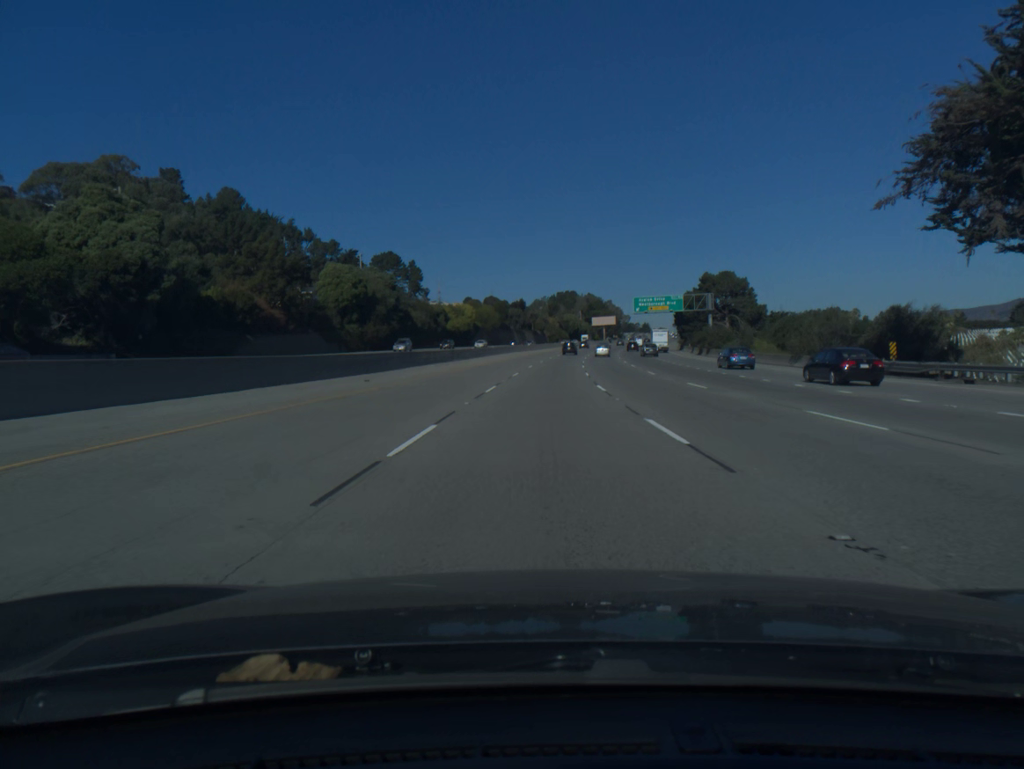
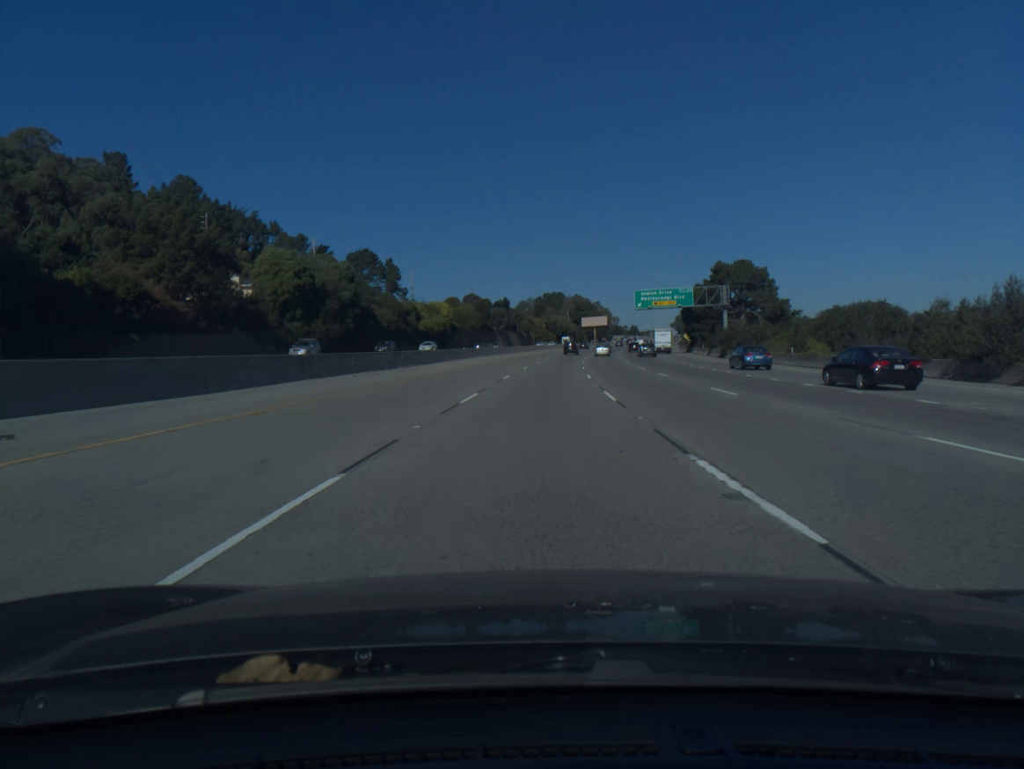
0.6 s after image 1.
(+0.2, +20.0) m; +1°
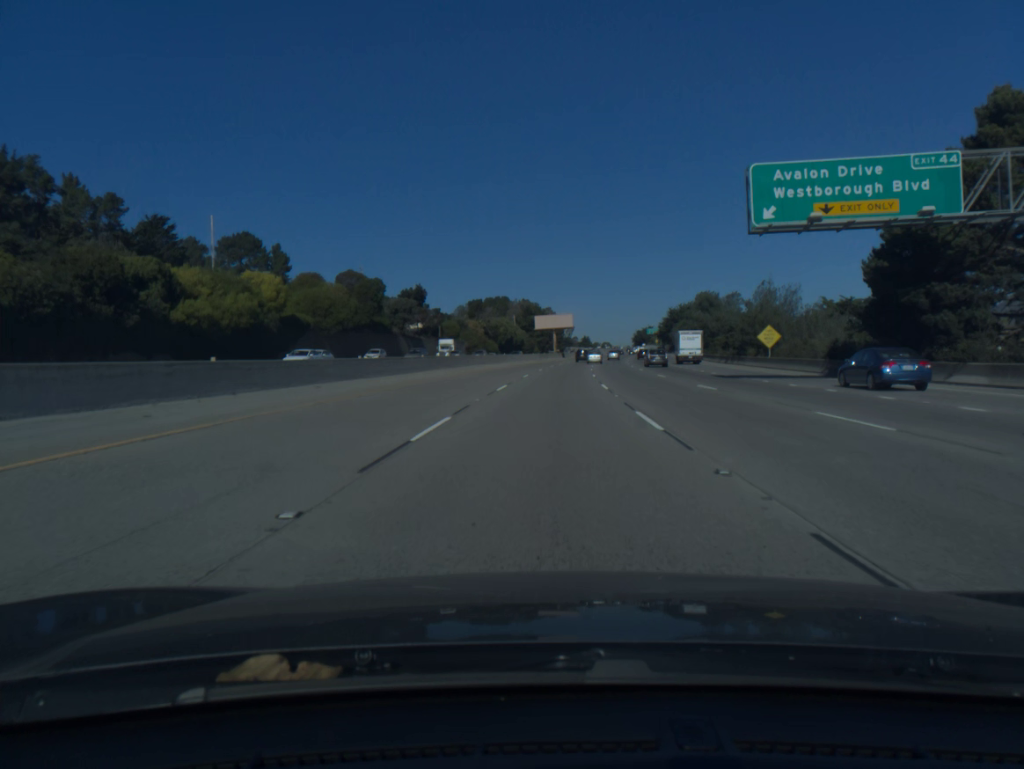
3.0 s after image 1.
(+2.6, +80.1) m; +4°
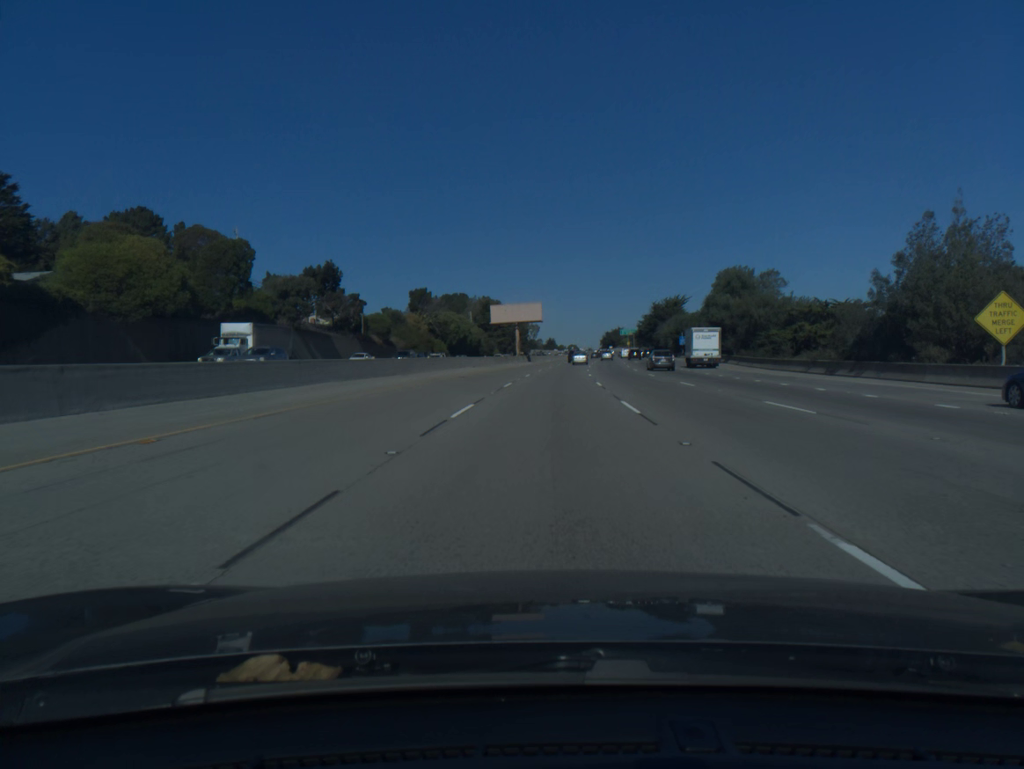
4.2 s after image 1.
(+0.9, +40.2) m; +3°
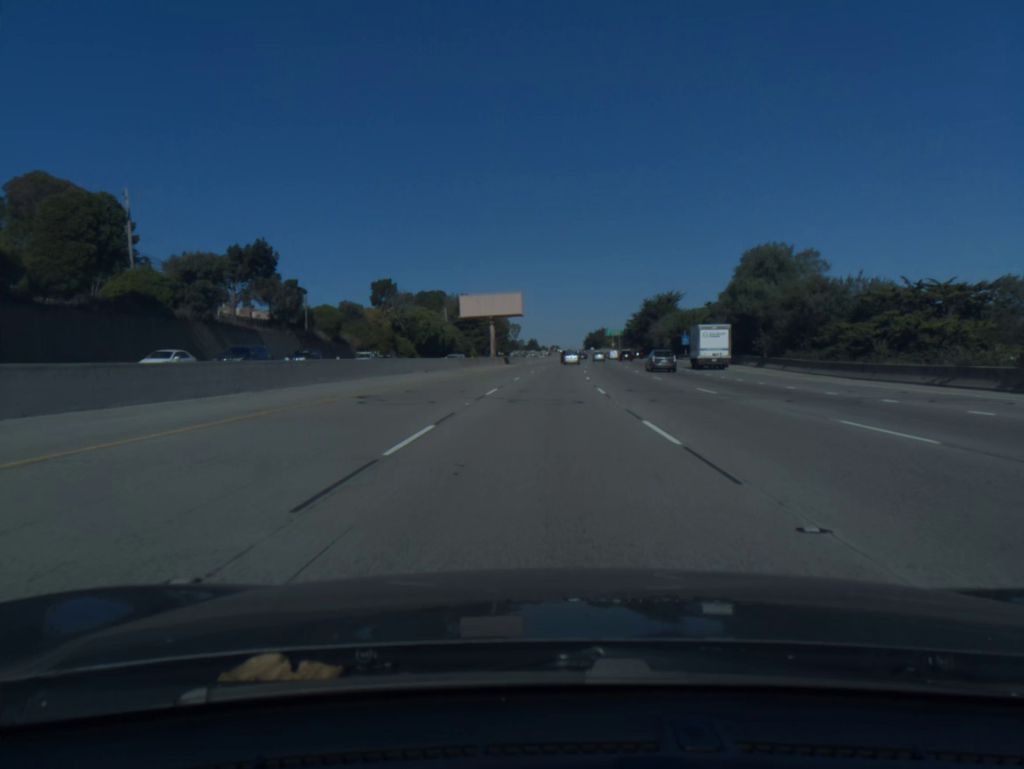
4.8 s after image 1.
(+0.2, +20.1) m; +1°
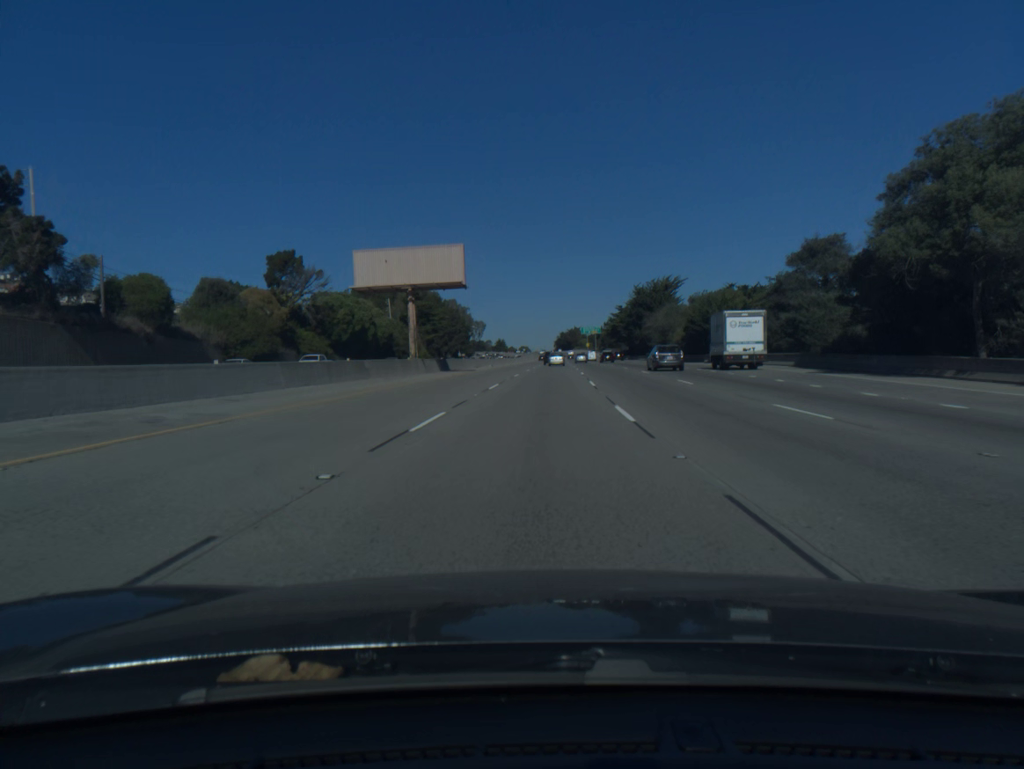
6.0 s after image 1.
(+0.9, +40.4) m; +2°
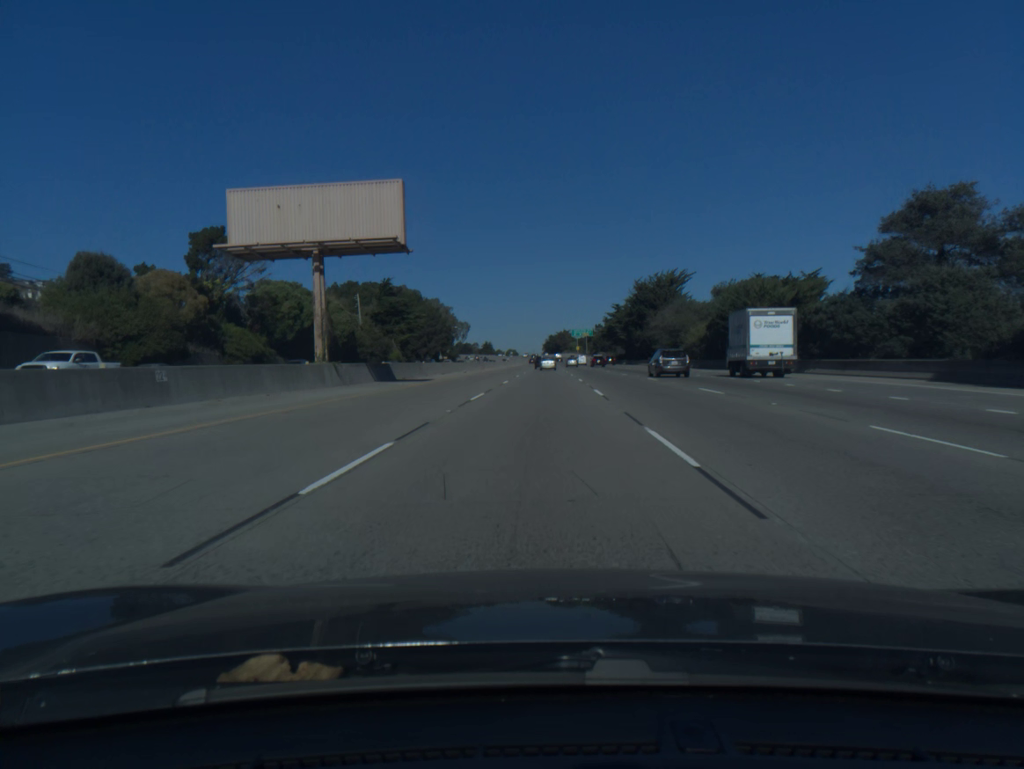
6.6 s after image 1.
(+0.1, +20.2) m; +1°
